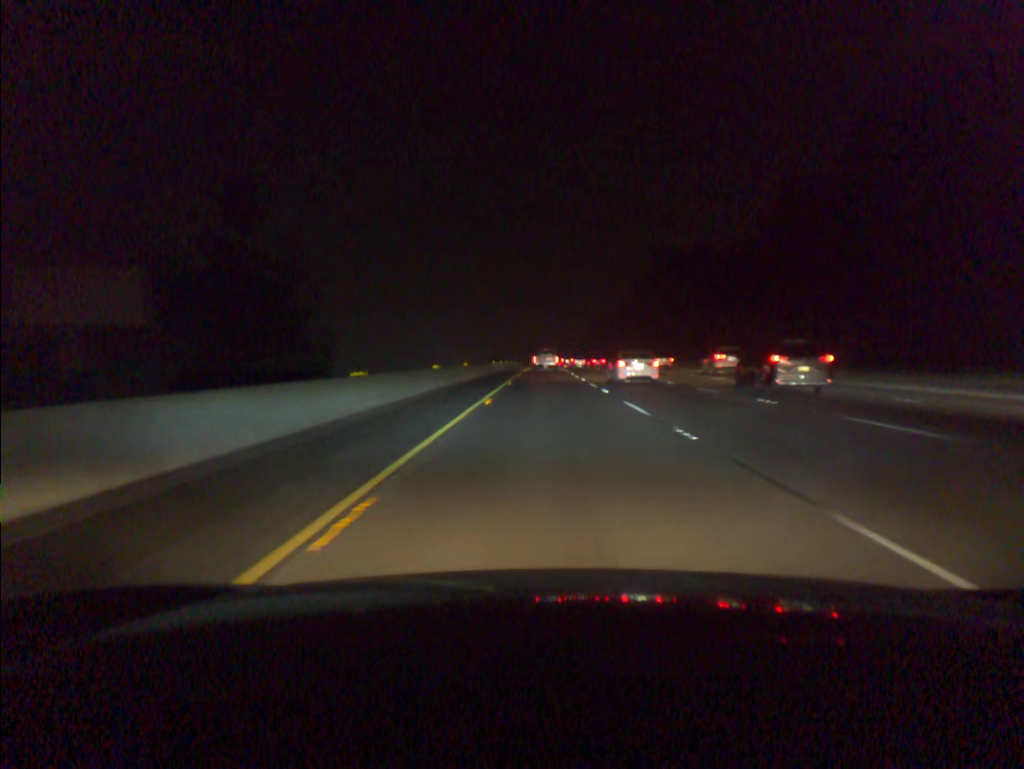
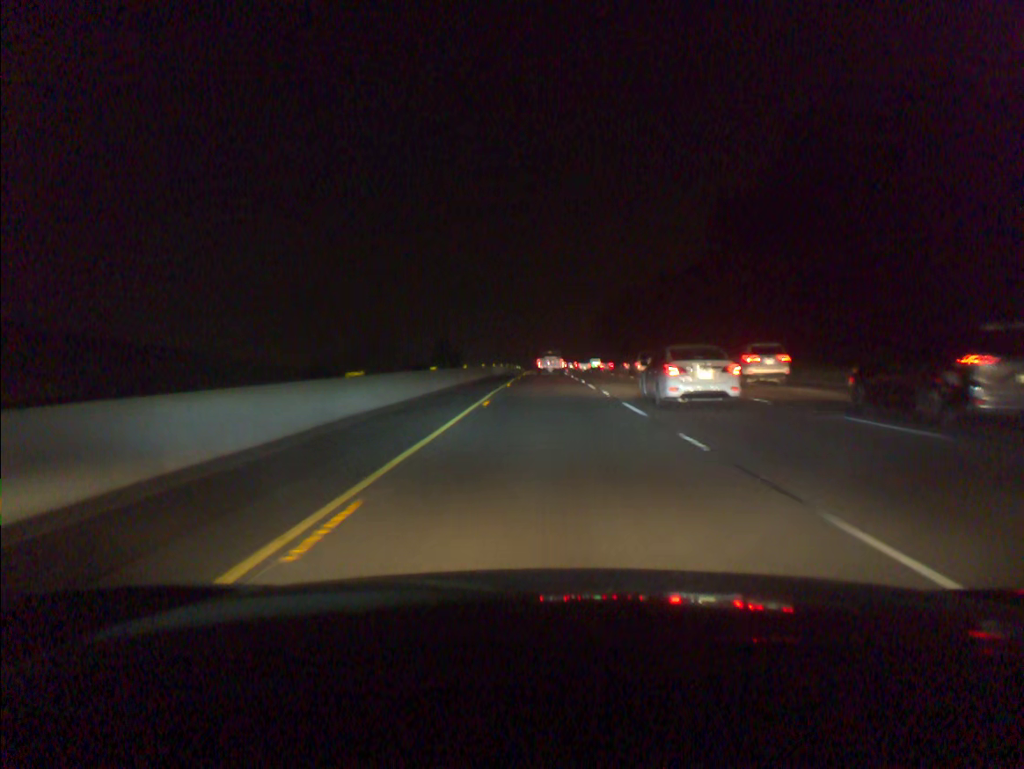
(+0.2, +102.3) m; 0°
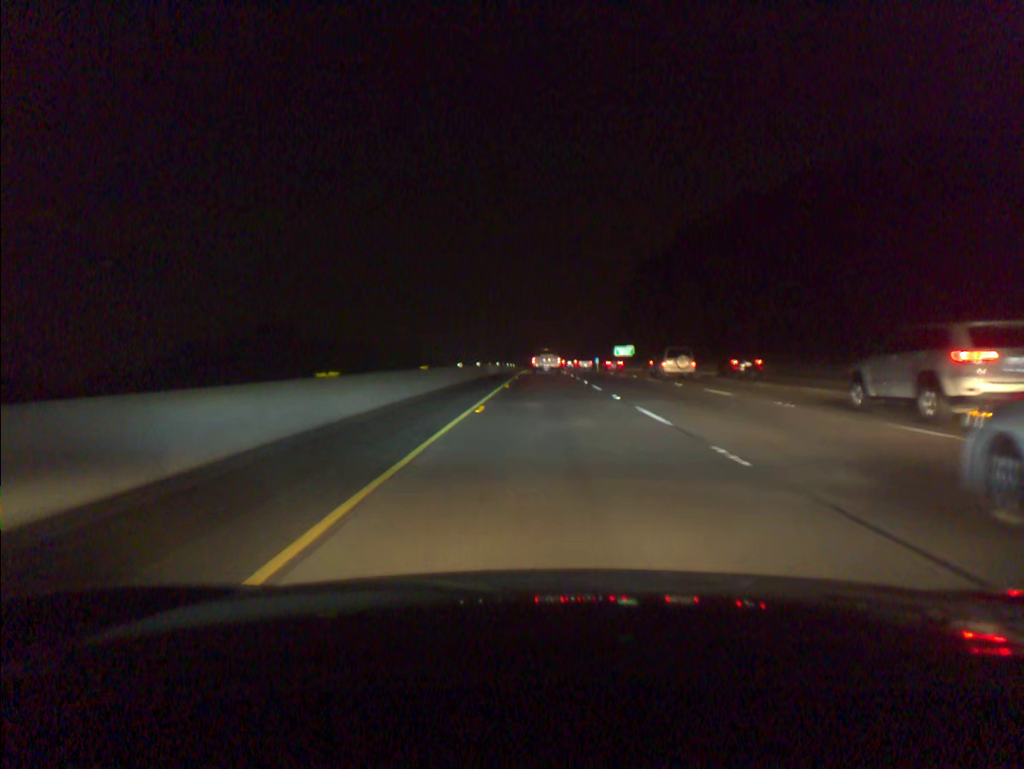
(+0.1, +104.6) m; 0°
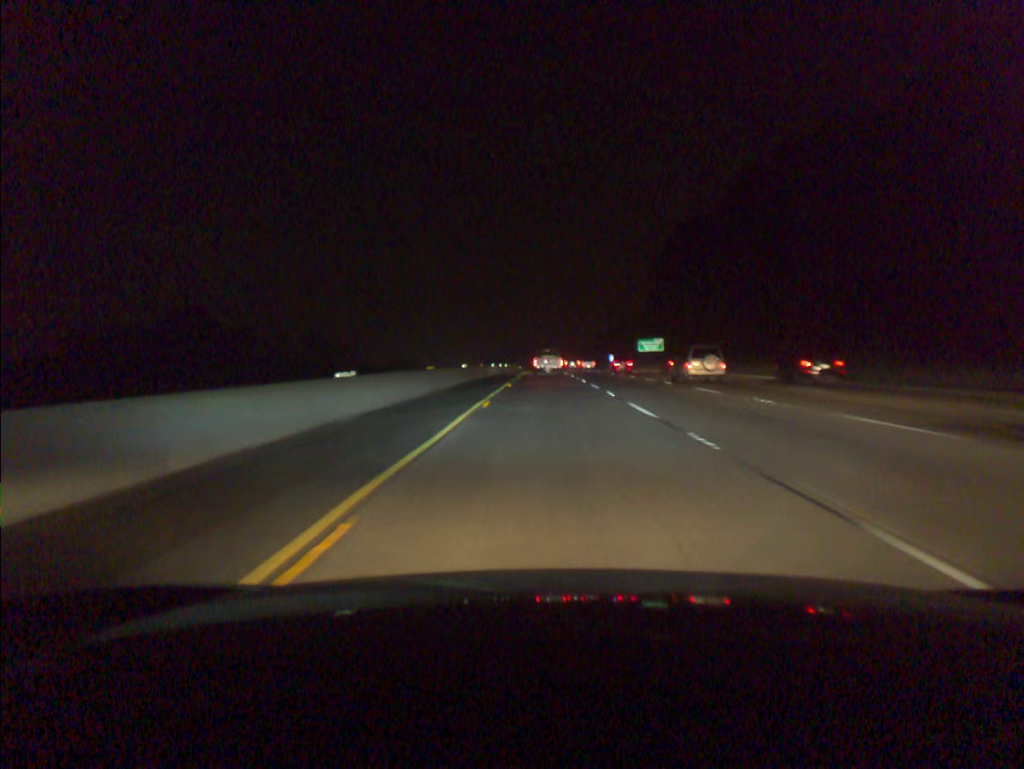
(0.0, +42.1) m; 0°
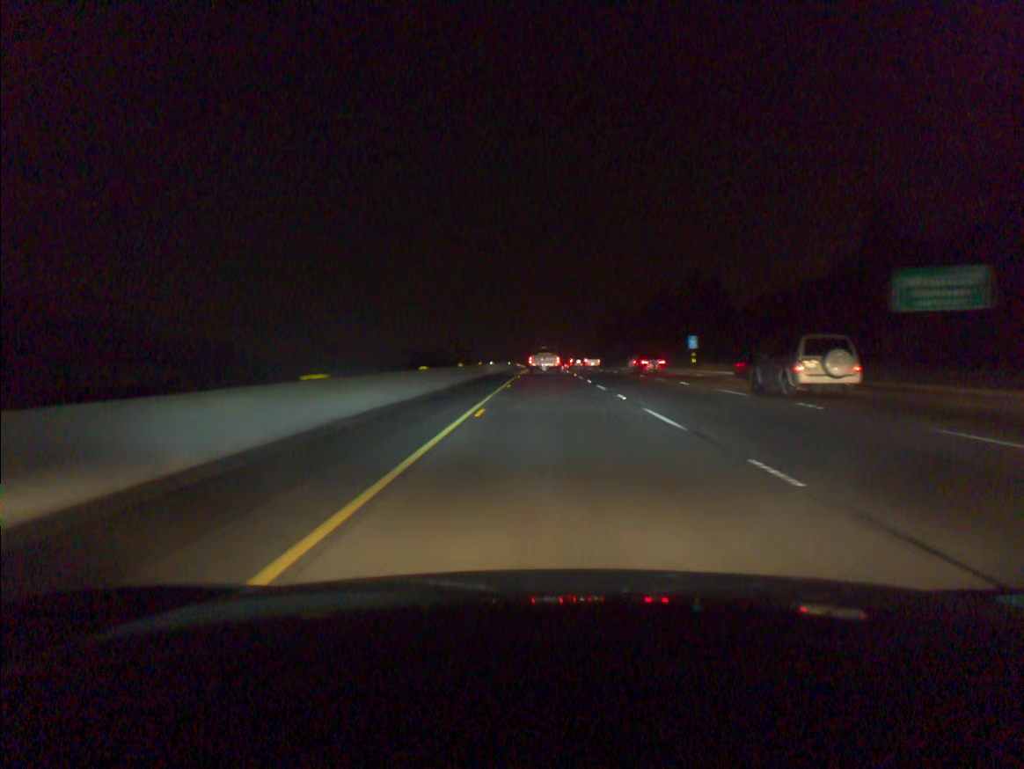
(-0.2, +105.5) m; 0°
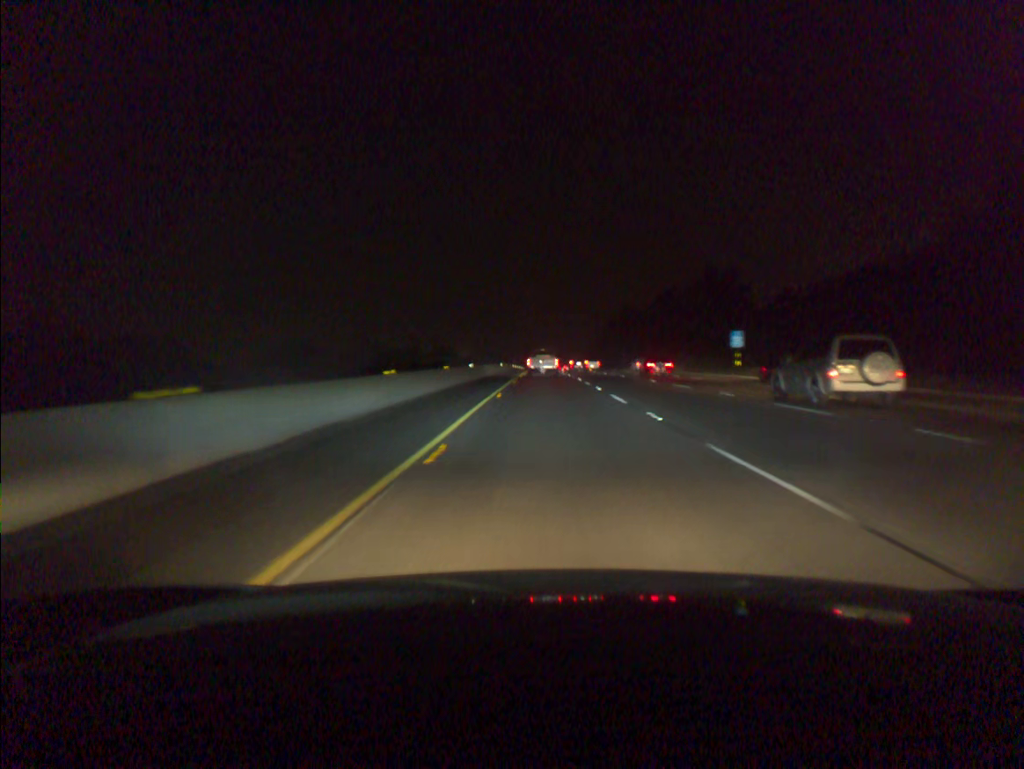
(0.0, +21.2) m; 0°
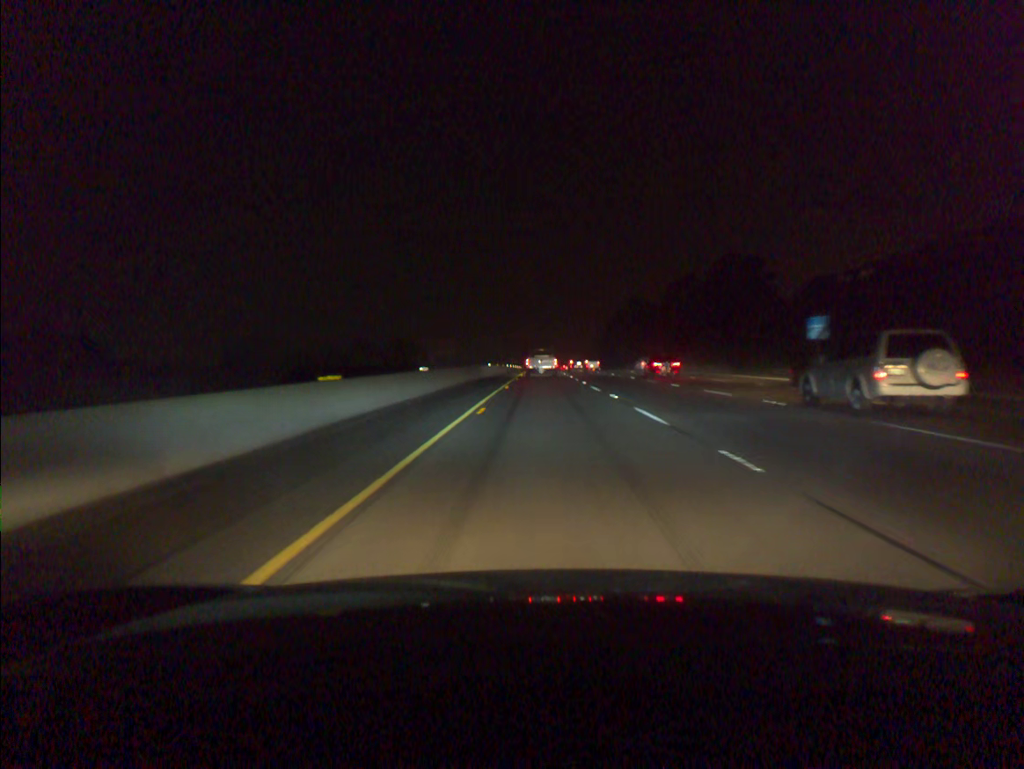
(0.0, +21.3) m; 0°
